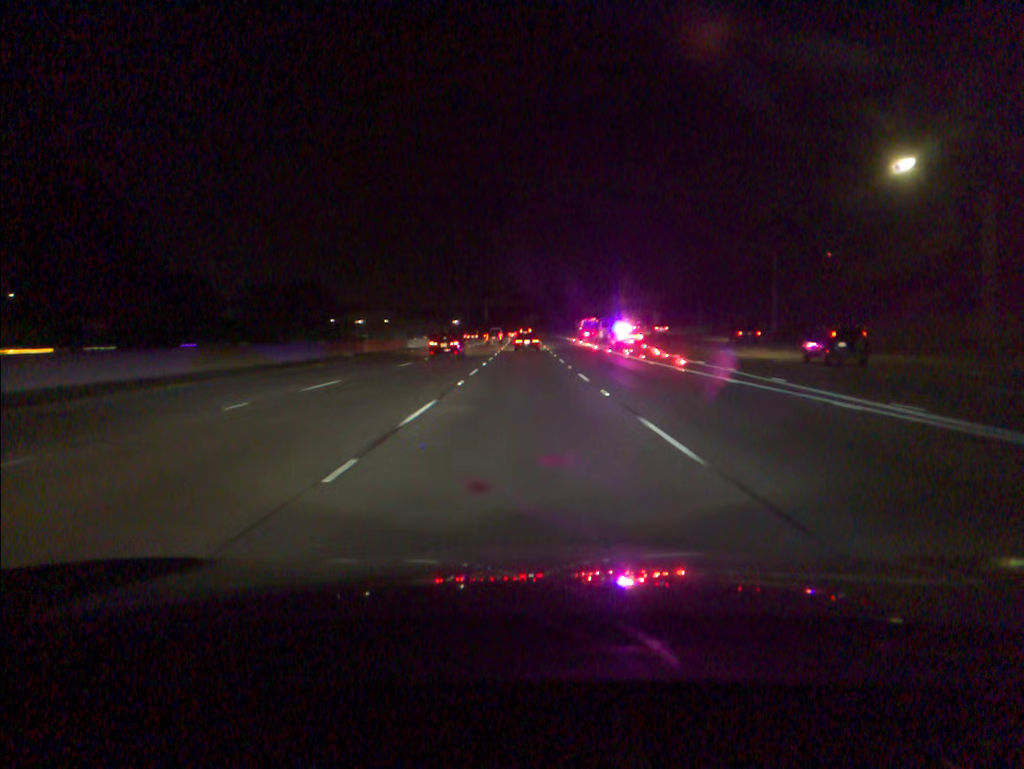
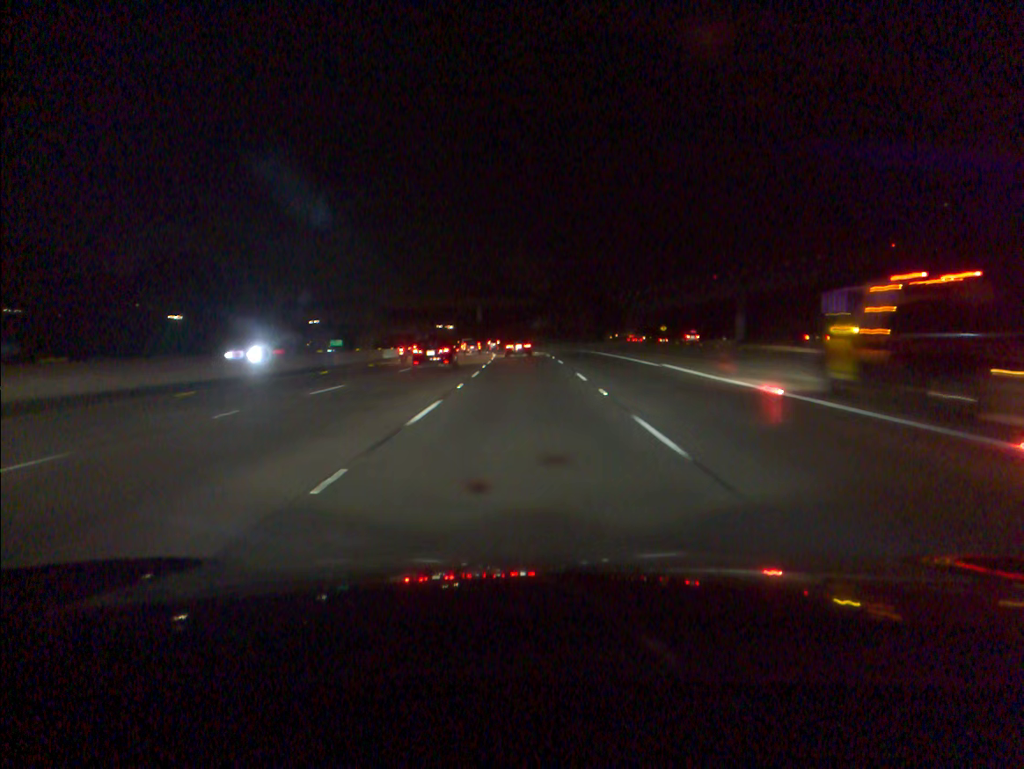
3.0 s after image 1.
(0.0, +72.6) m; 0°
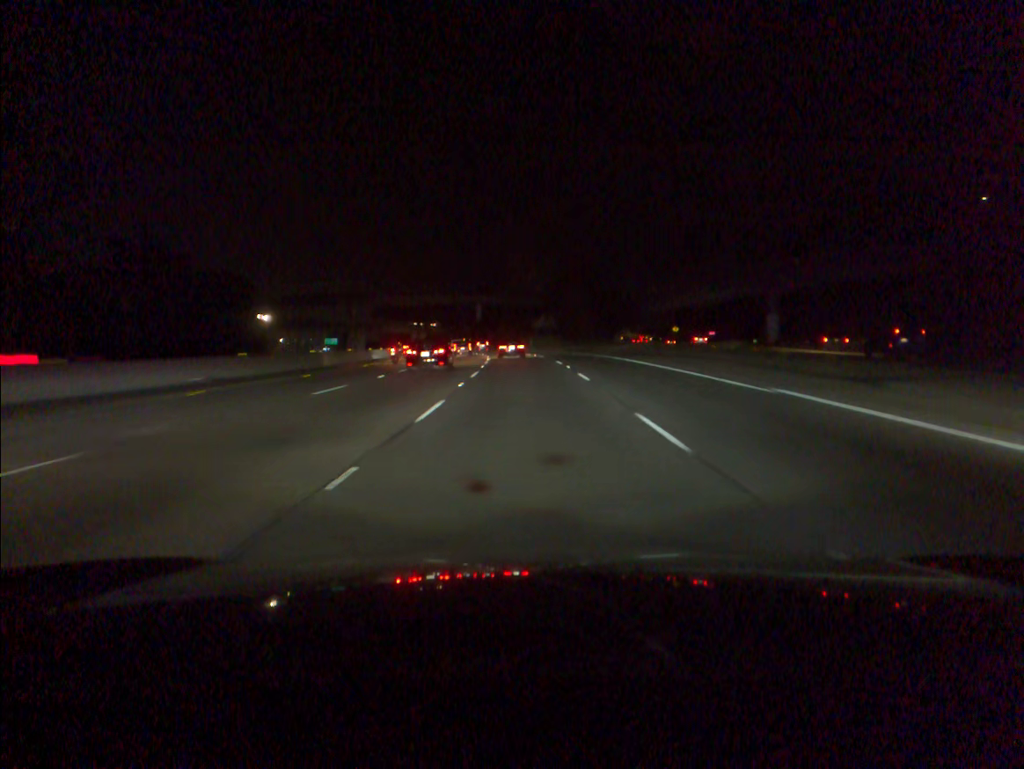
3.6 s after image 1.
(0.0, +14.4) m; 0°
